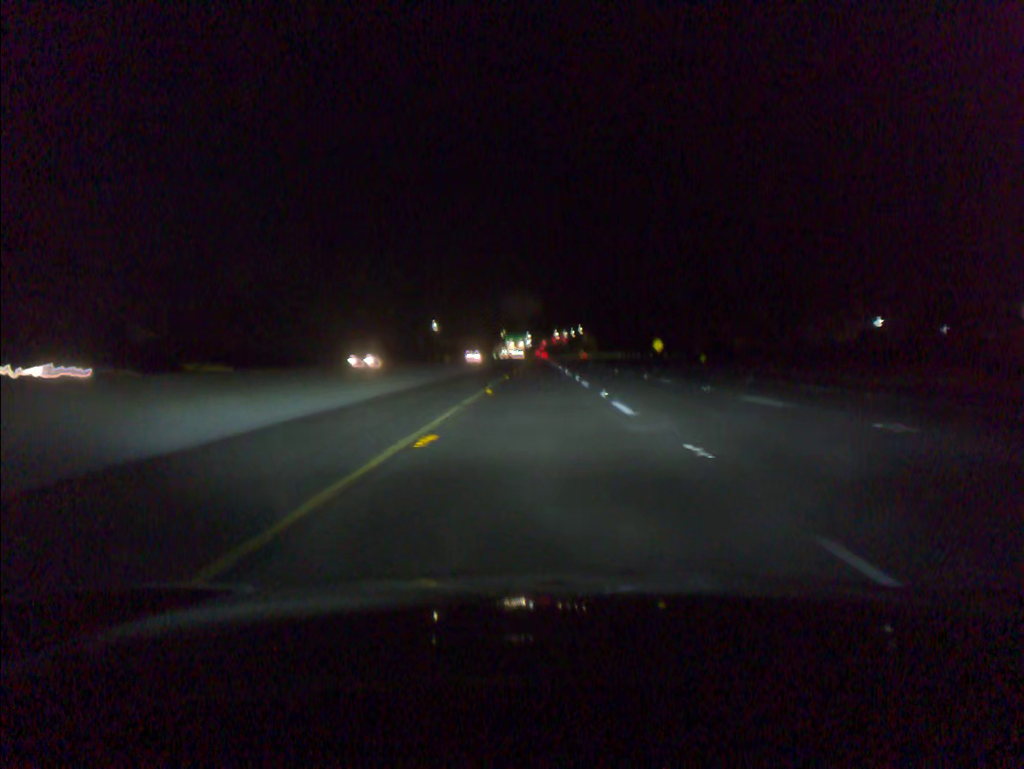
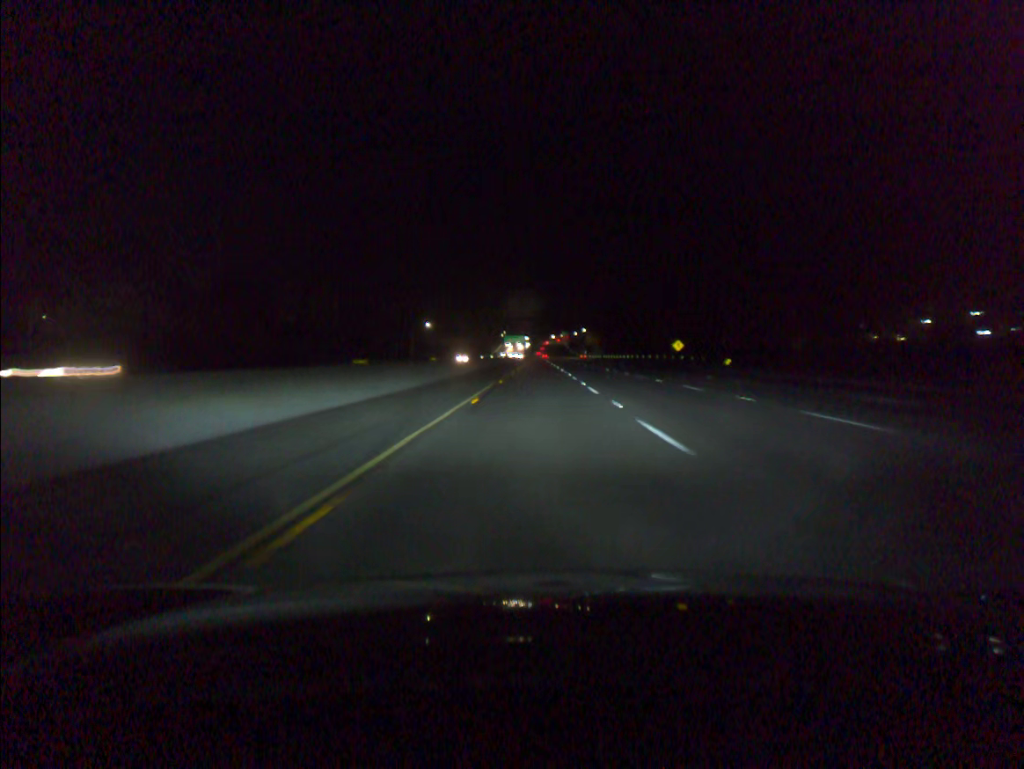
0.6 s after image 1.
(0.0, +19.8) m; 0°
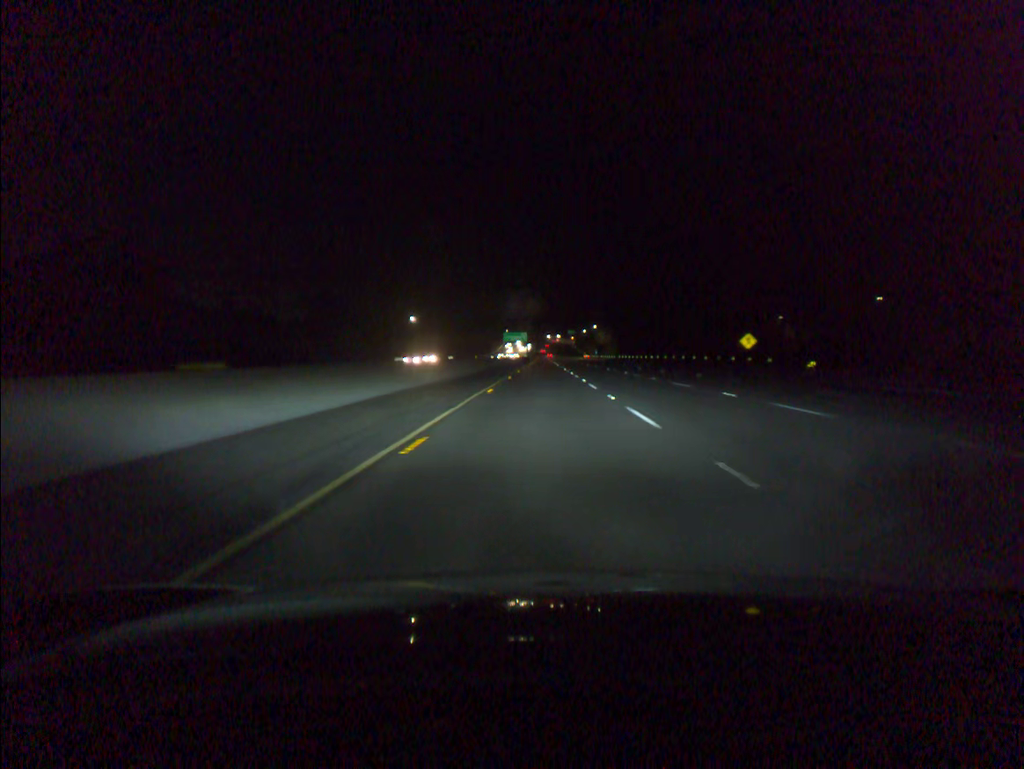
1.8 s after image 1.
(-0.1, +39.4) m; 0°
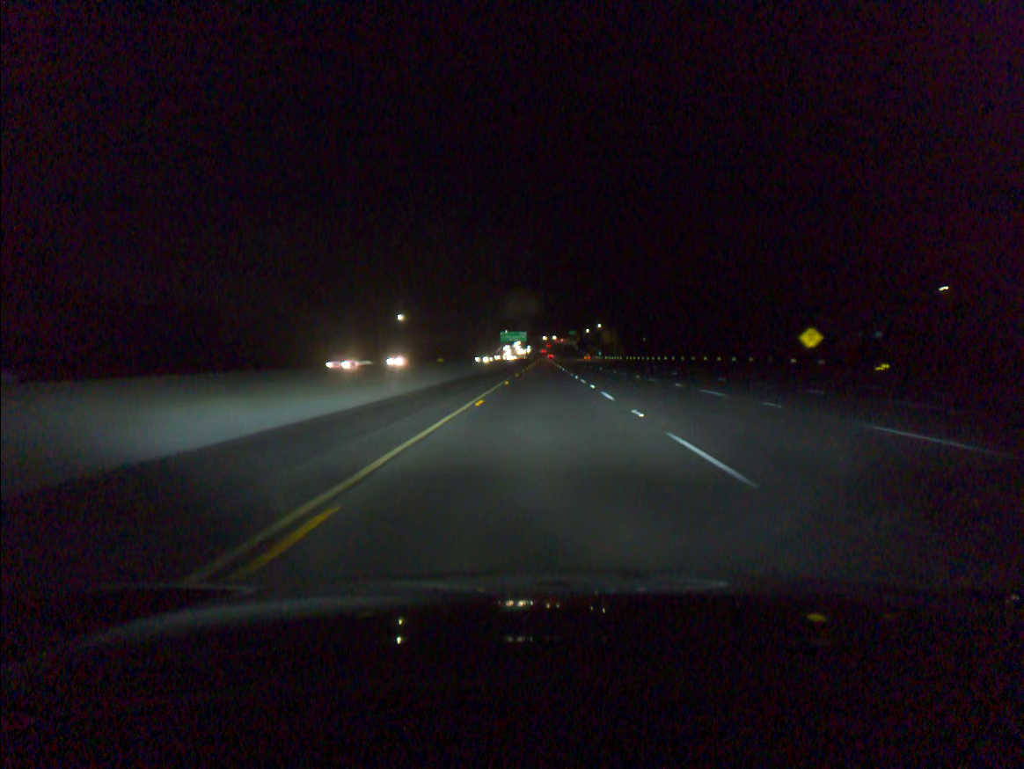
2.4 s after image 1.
(0.0, +19.7) m; 0°
